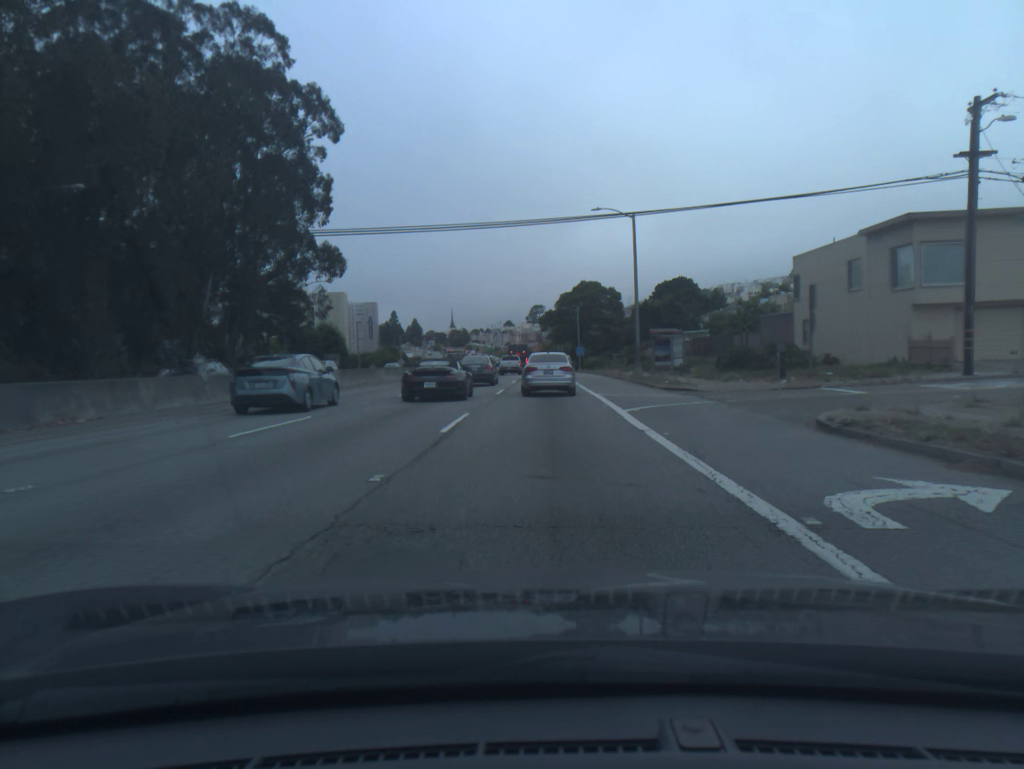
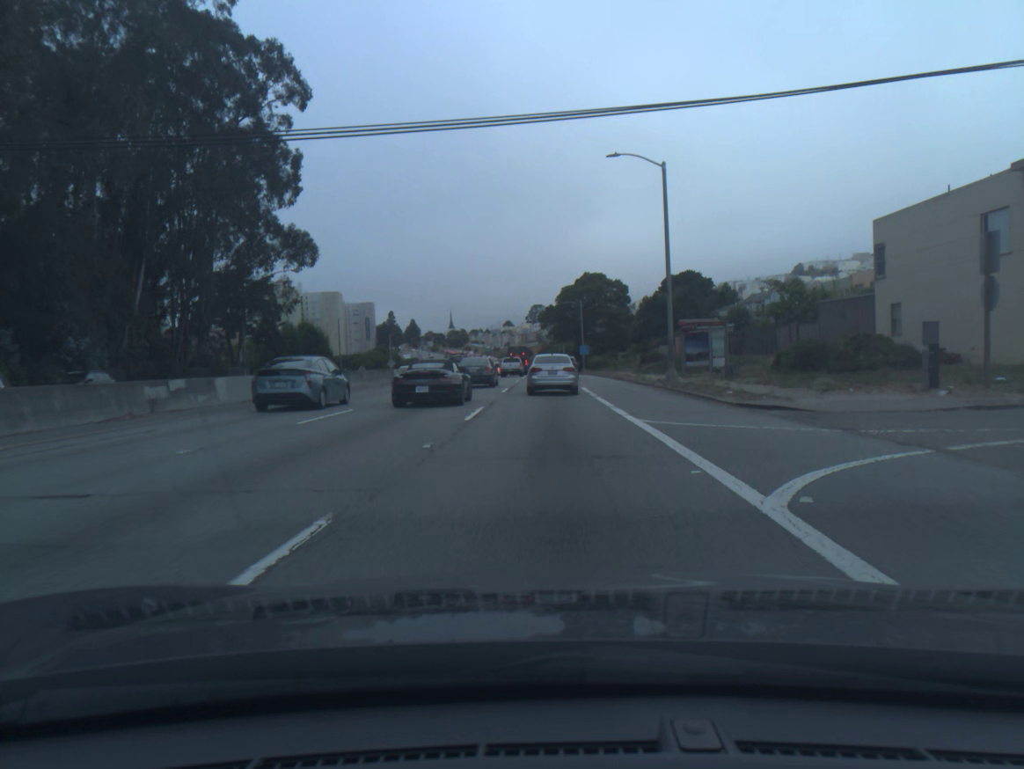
(0.0, +11.4) m; 0°
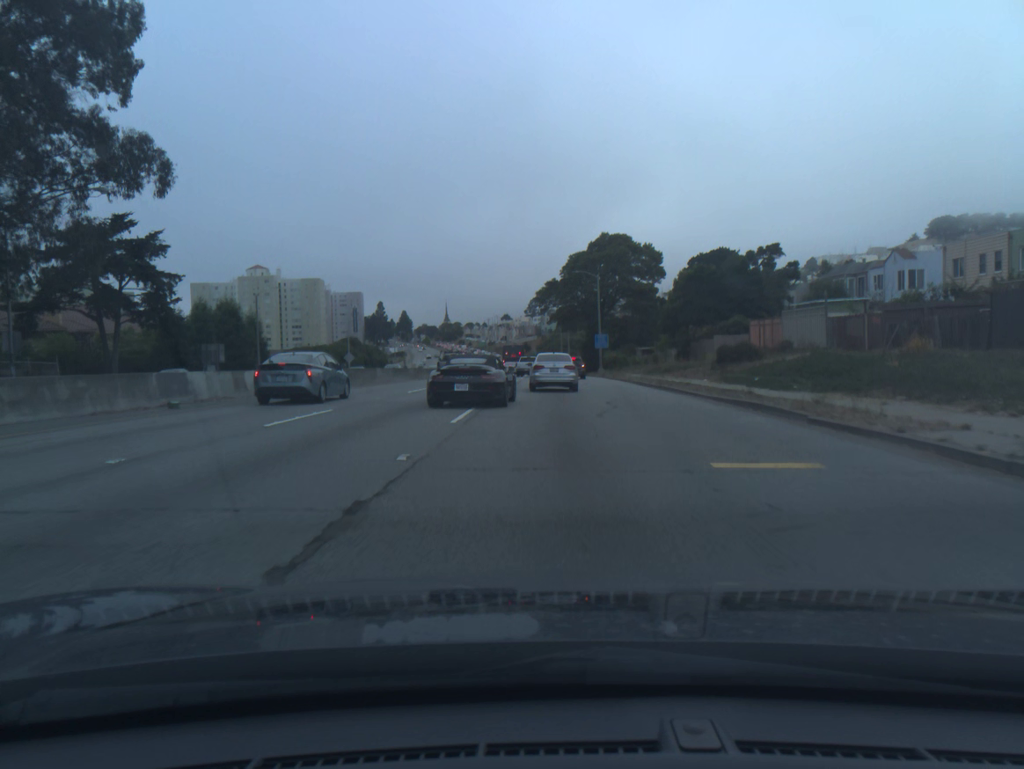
(-0.1, +31.4) m; 0°
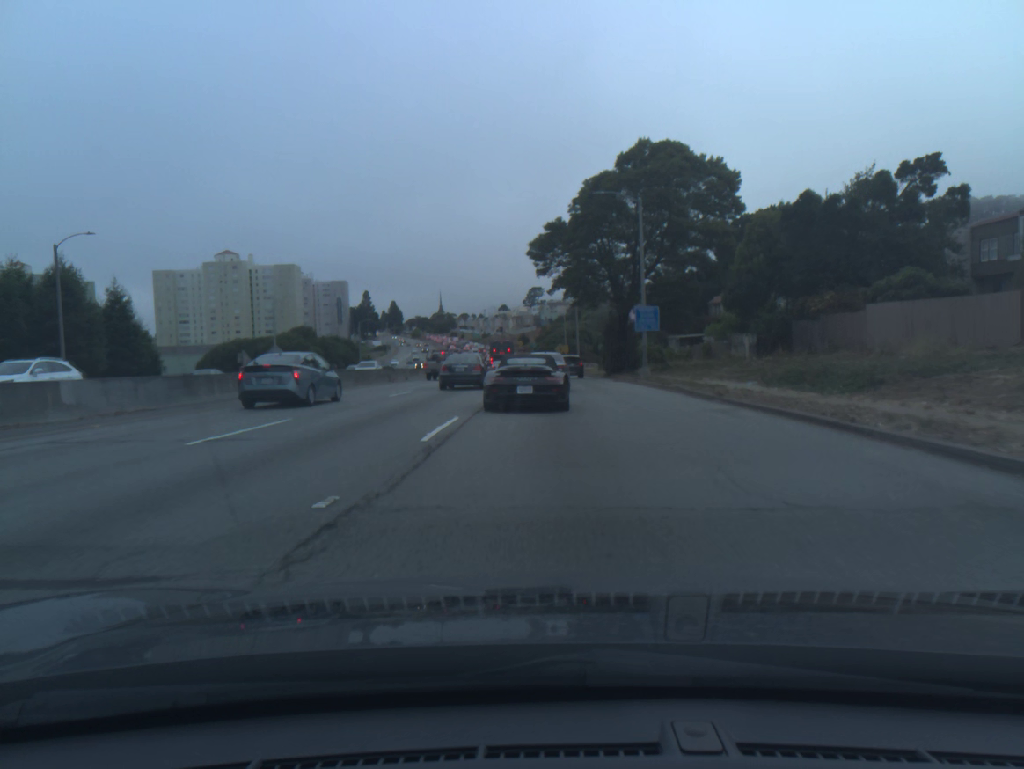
(+0.1, +32.0) m; 0°
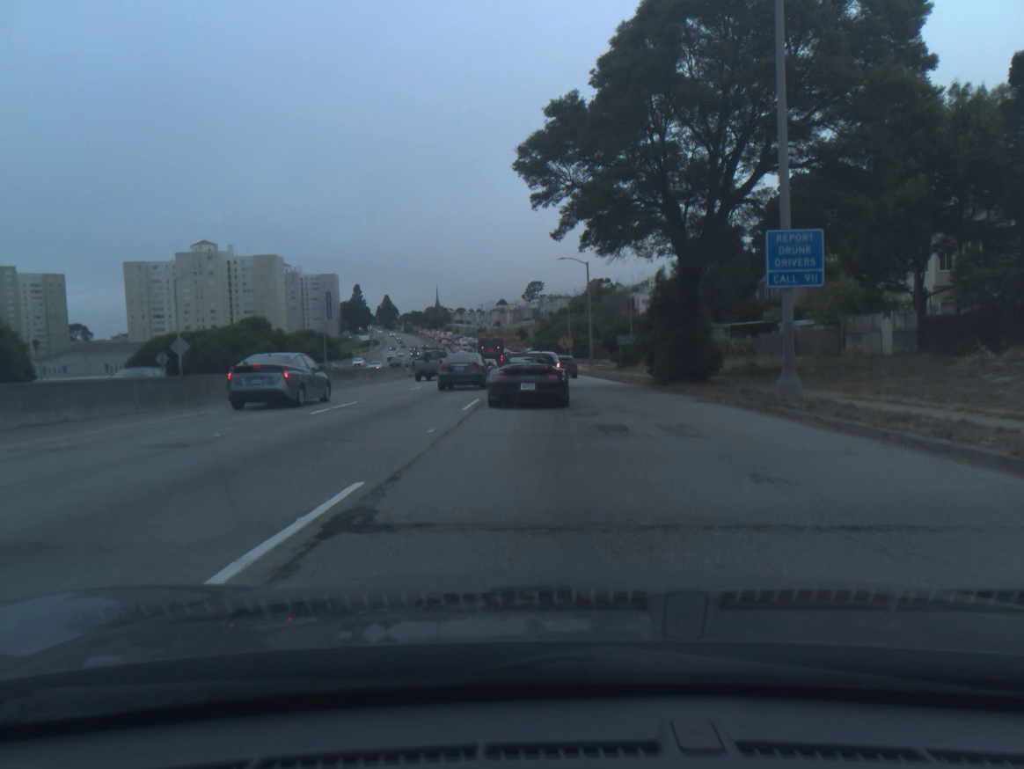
(0.0, +23.7) m; 0°
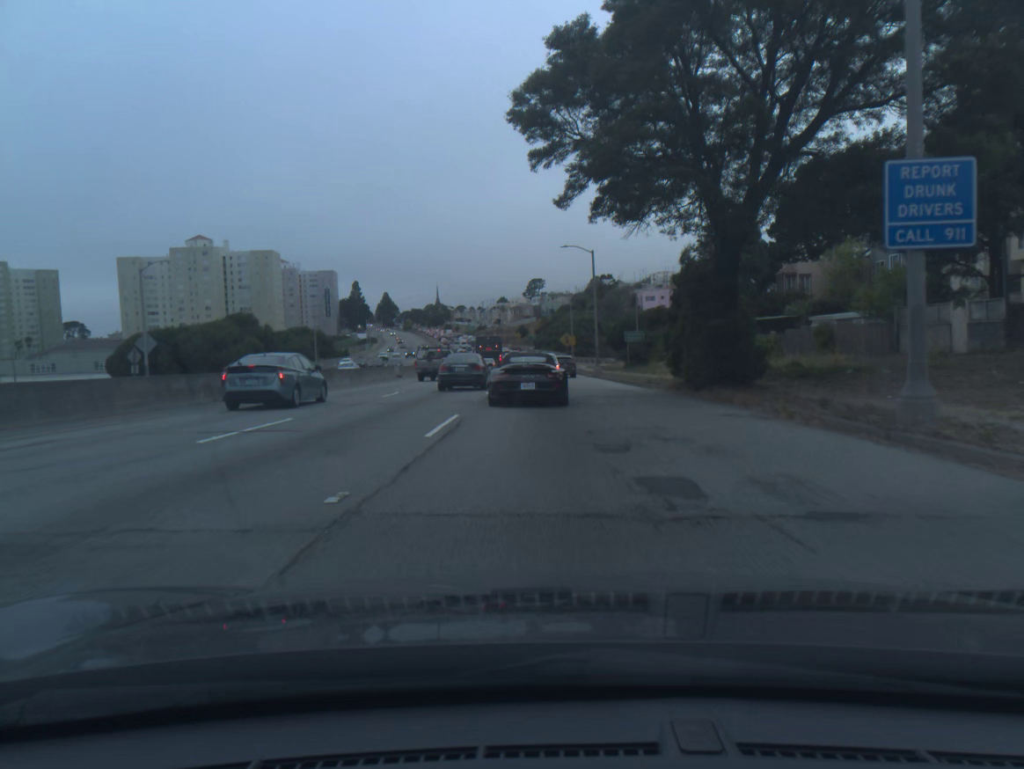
(0.0, +5.8) m; 0°
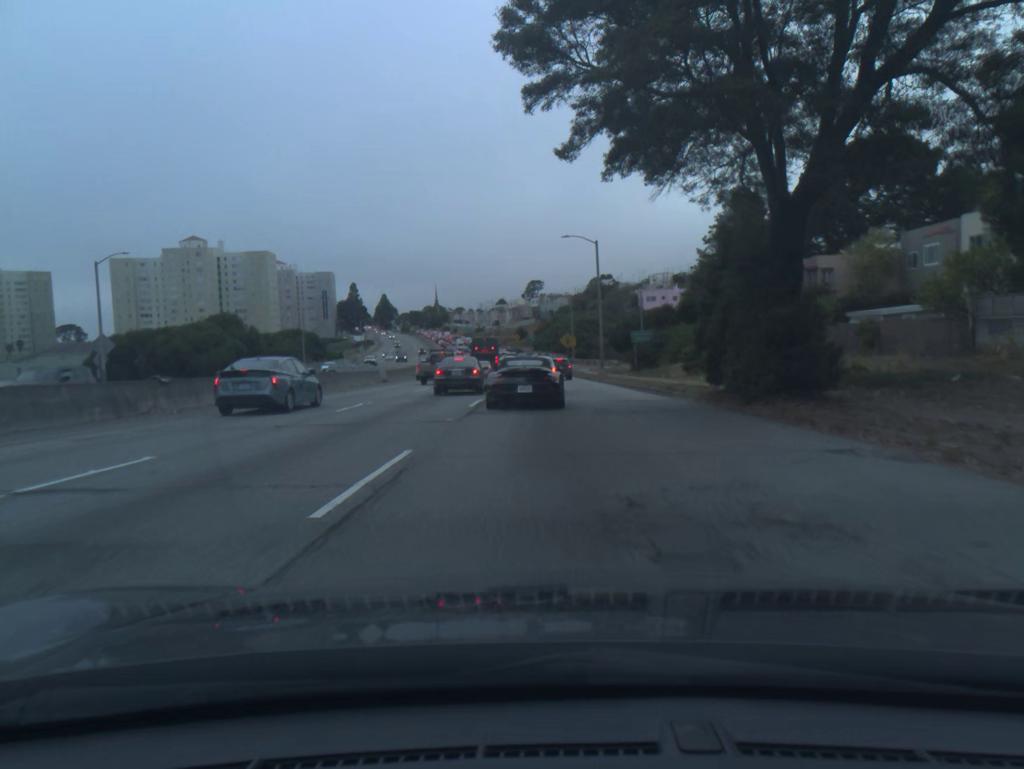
(0.0, +5.8) m; 0°
